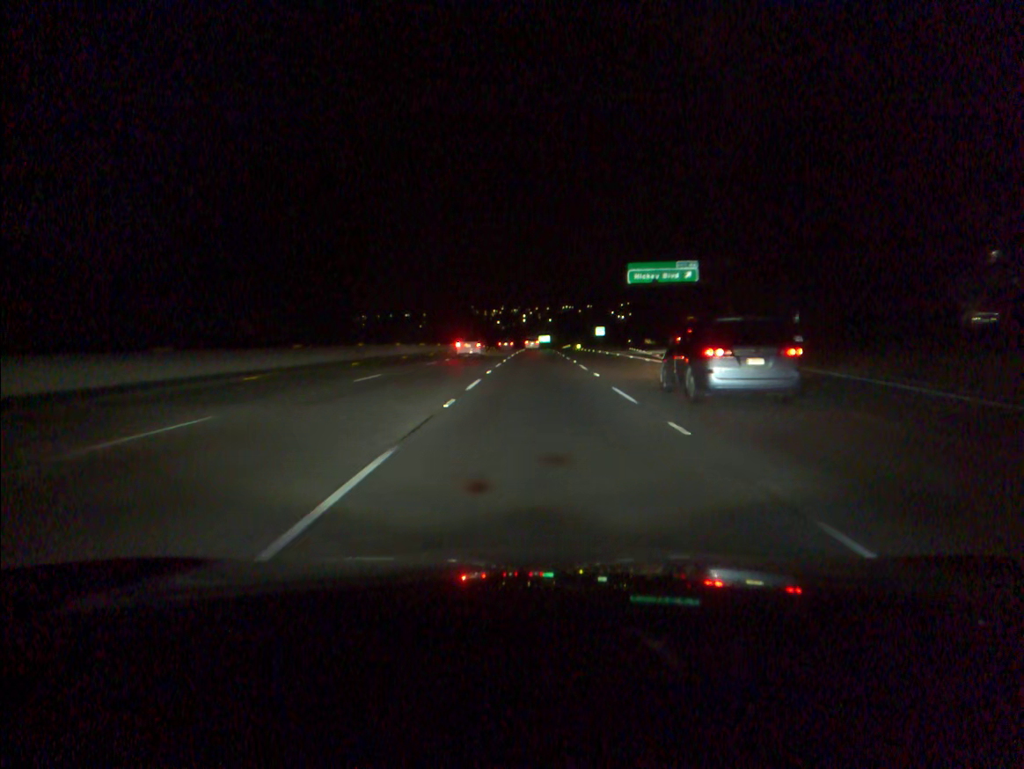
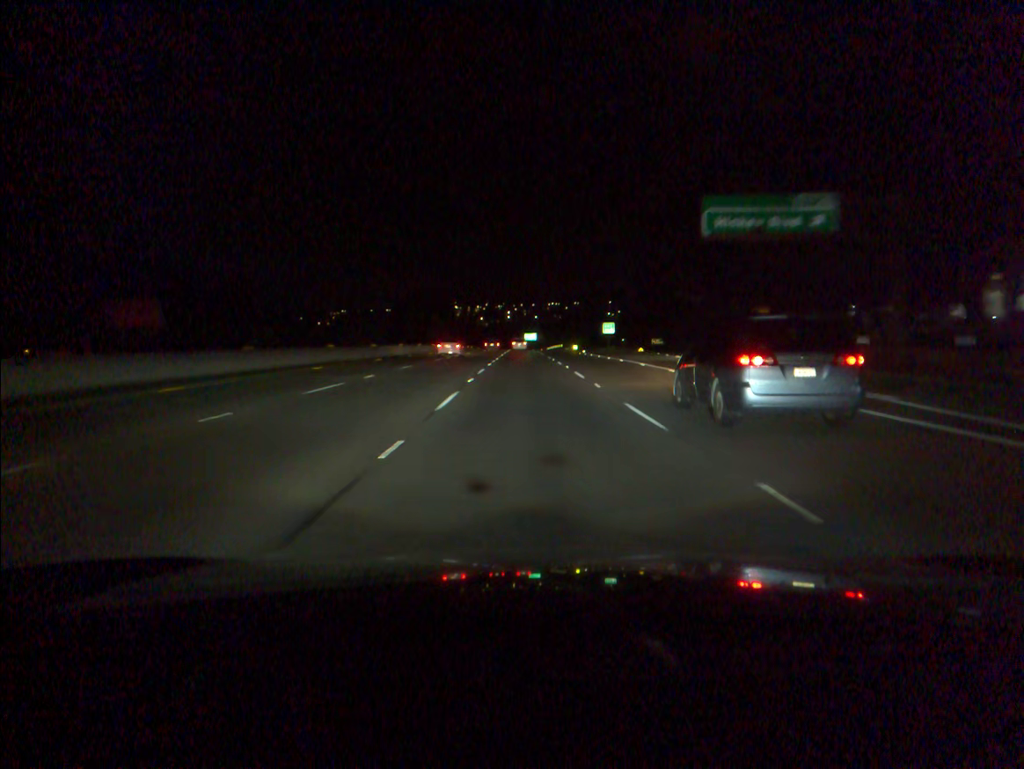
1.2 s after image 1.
(+0.3, +33.9) m; +1°
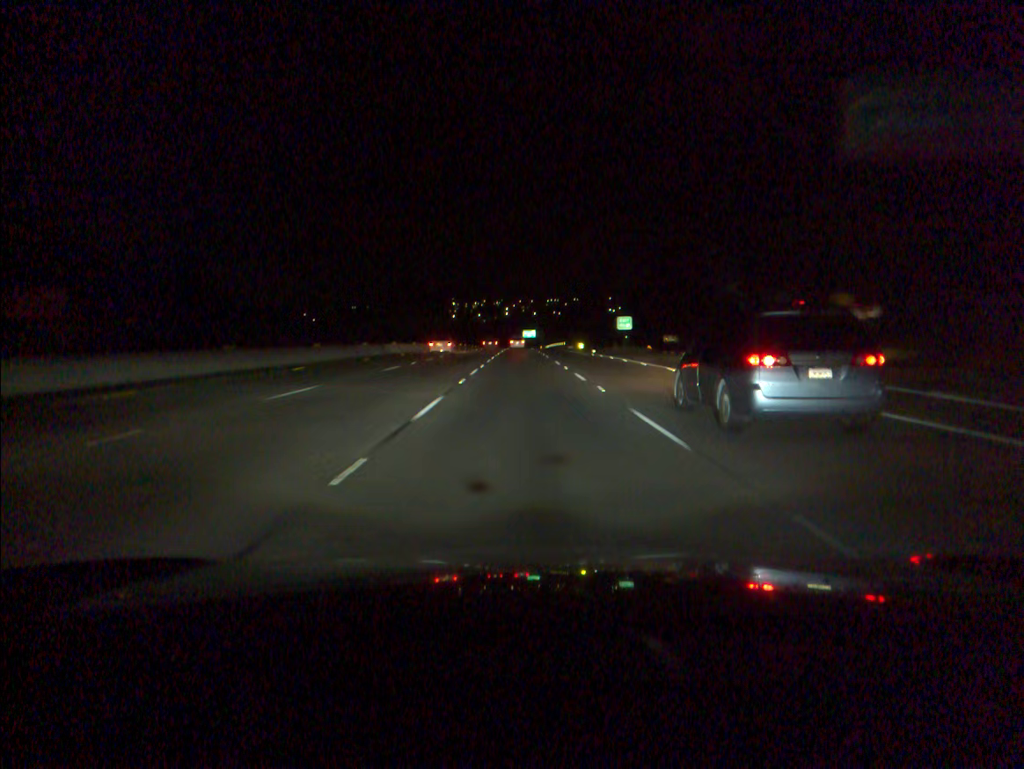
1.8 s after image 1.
(0.0, +16.8) m; 0°
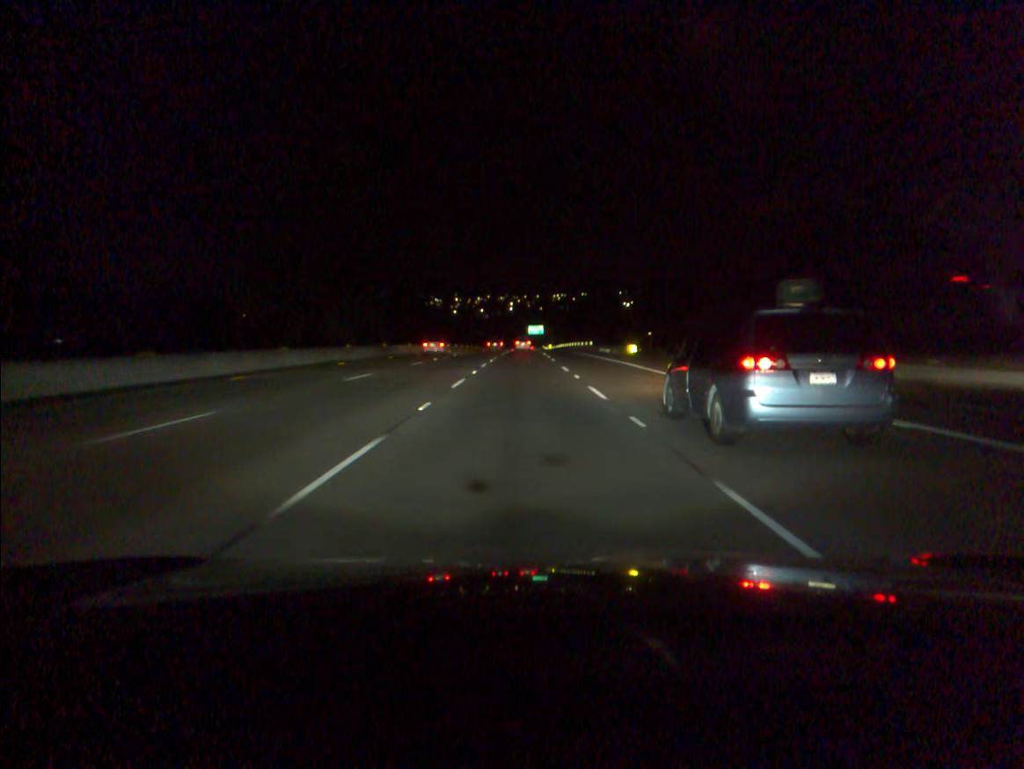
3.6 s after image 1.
(-0.2, +50.7) m; 0°
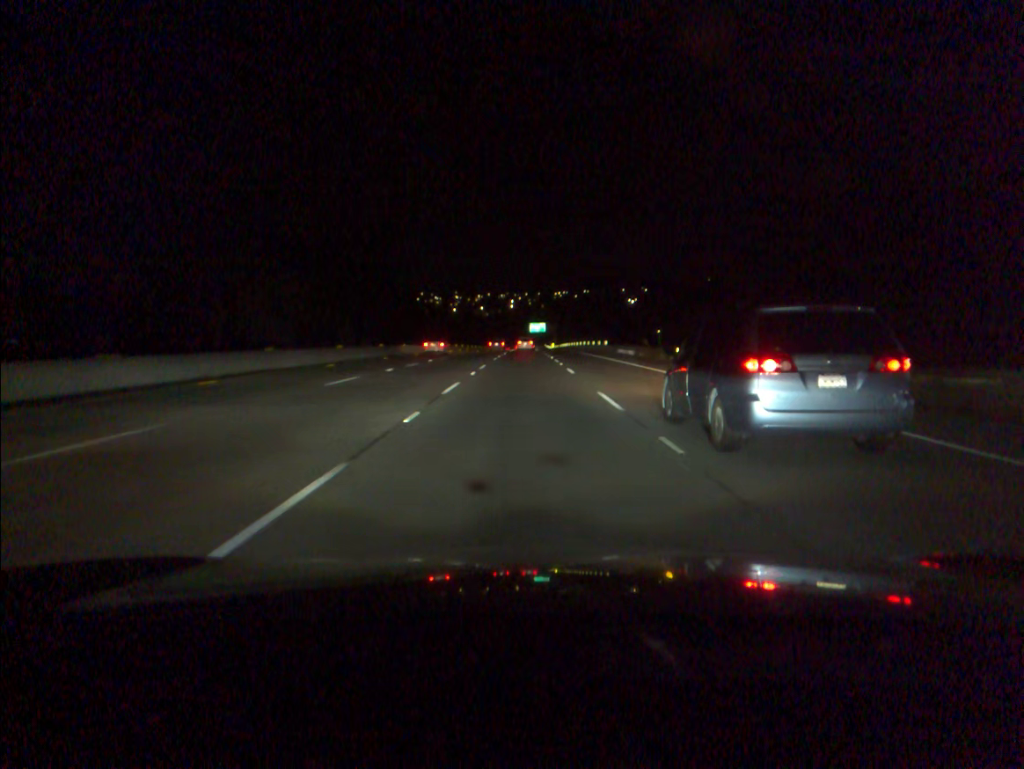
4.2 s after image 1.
(0.0, +17.1) m; 0°
